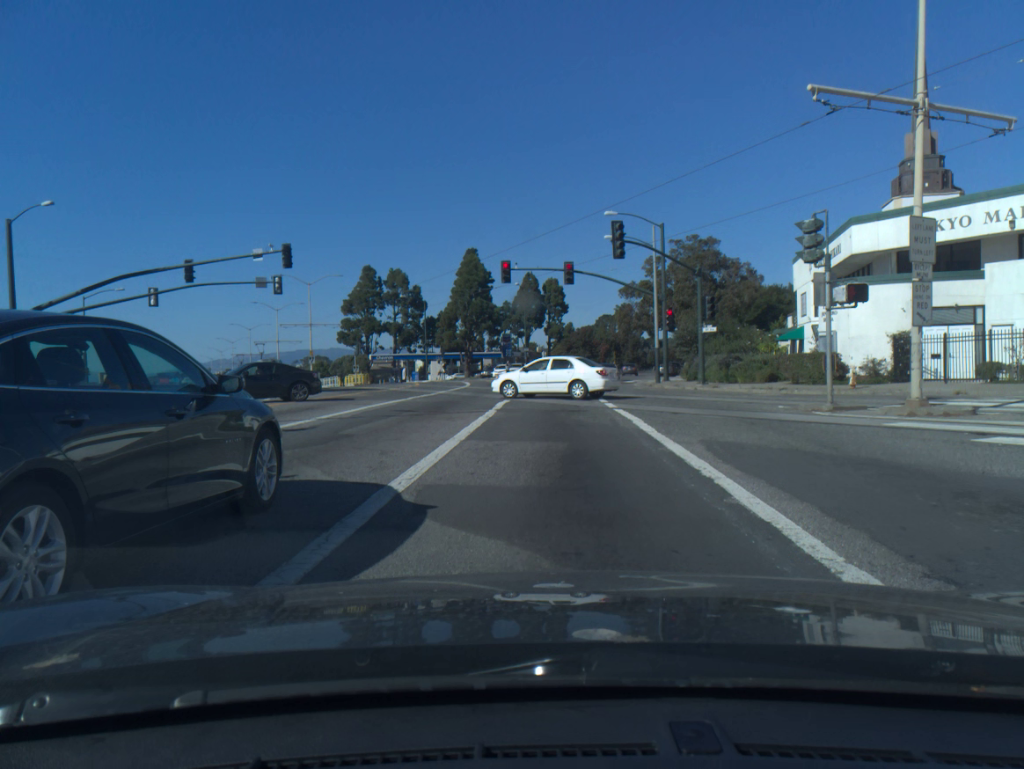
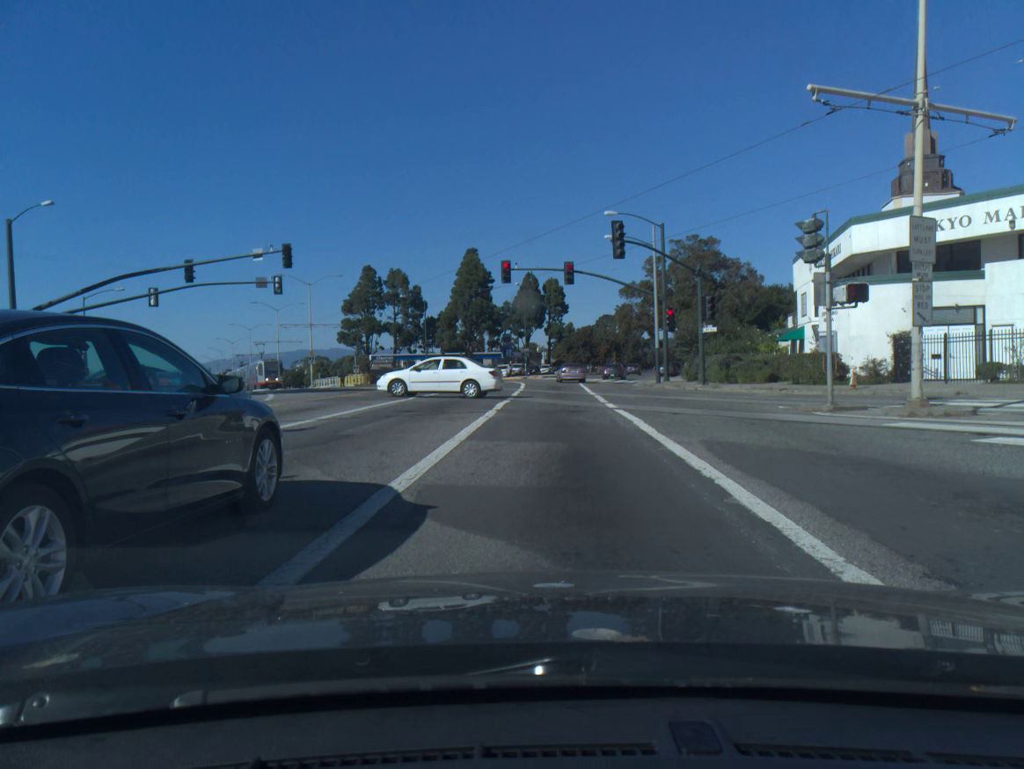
(0.0, 0.0) m; 0°
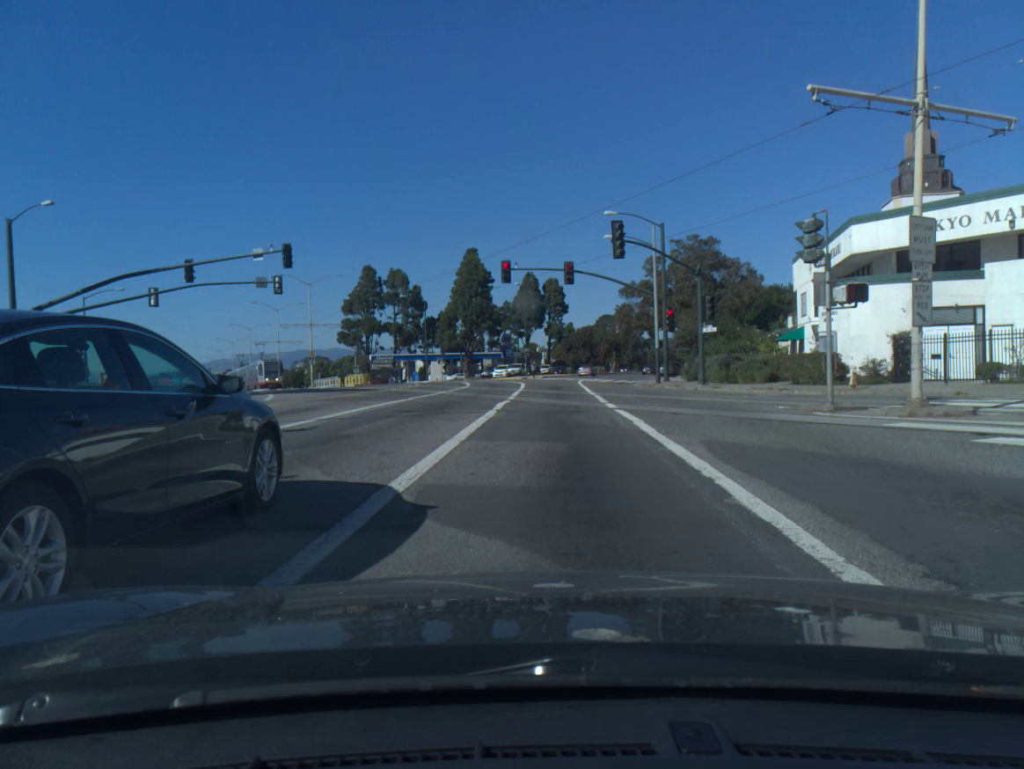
(0.0, 0.0) m; 0°
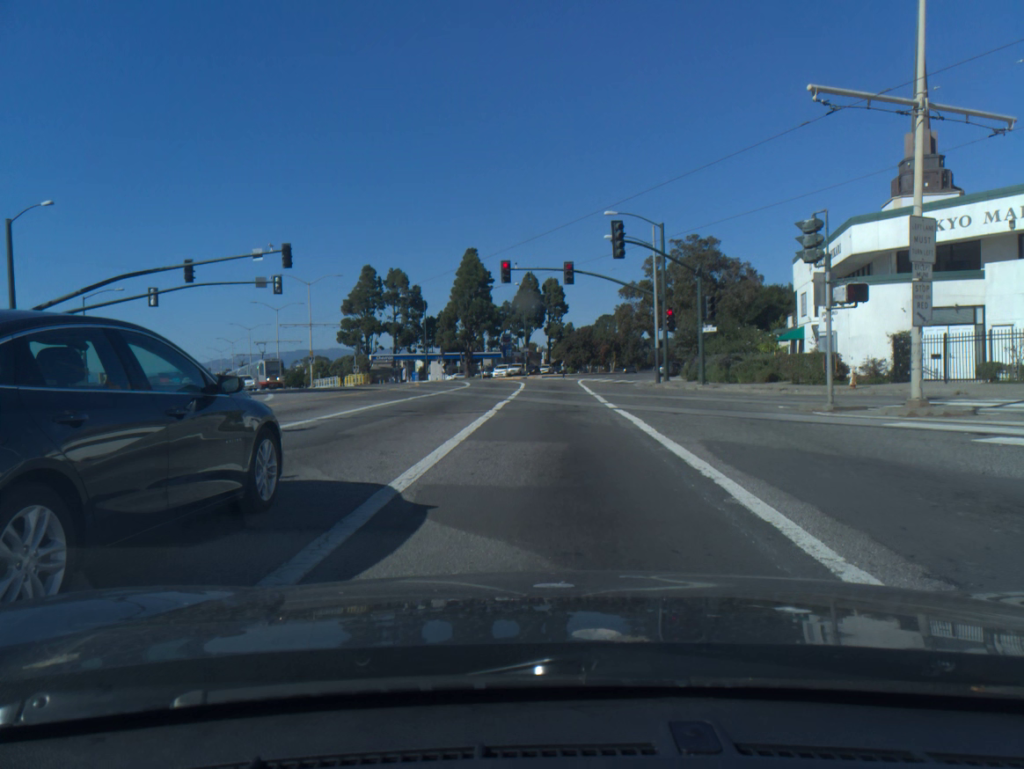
(0.0, 0.0) m; 0°
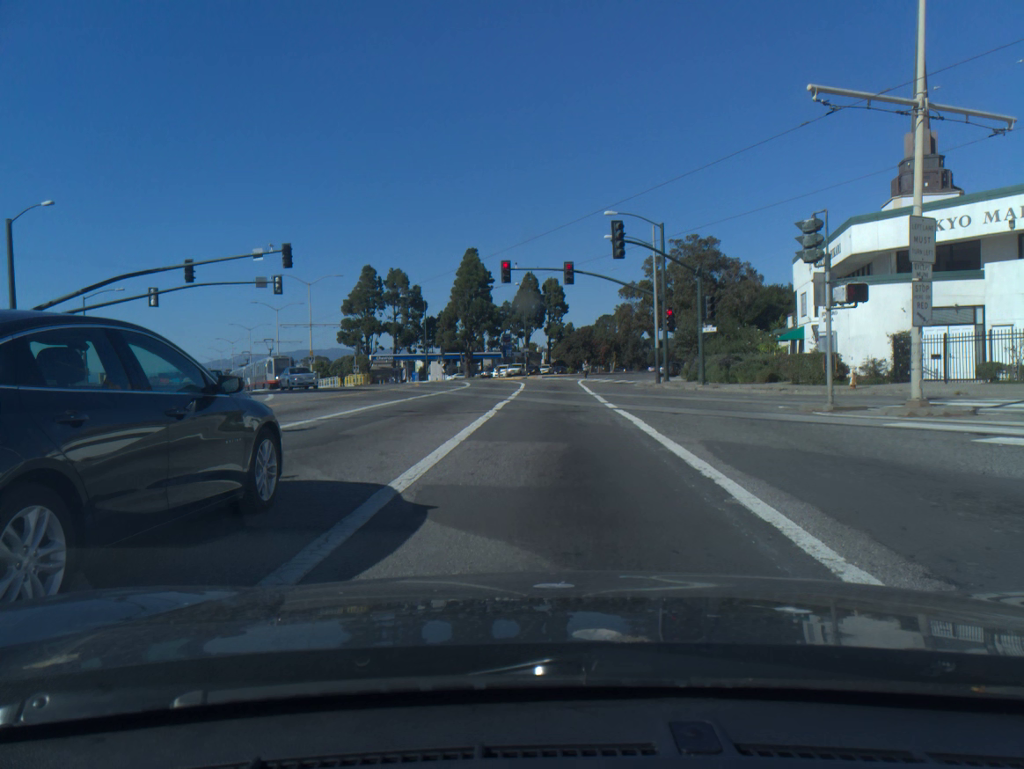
(0.0, 0.0) m; 0°
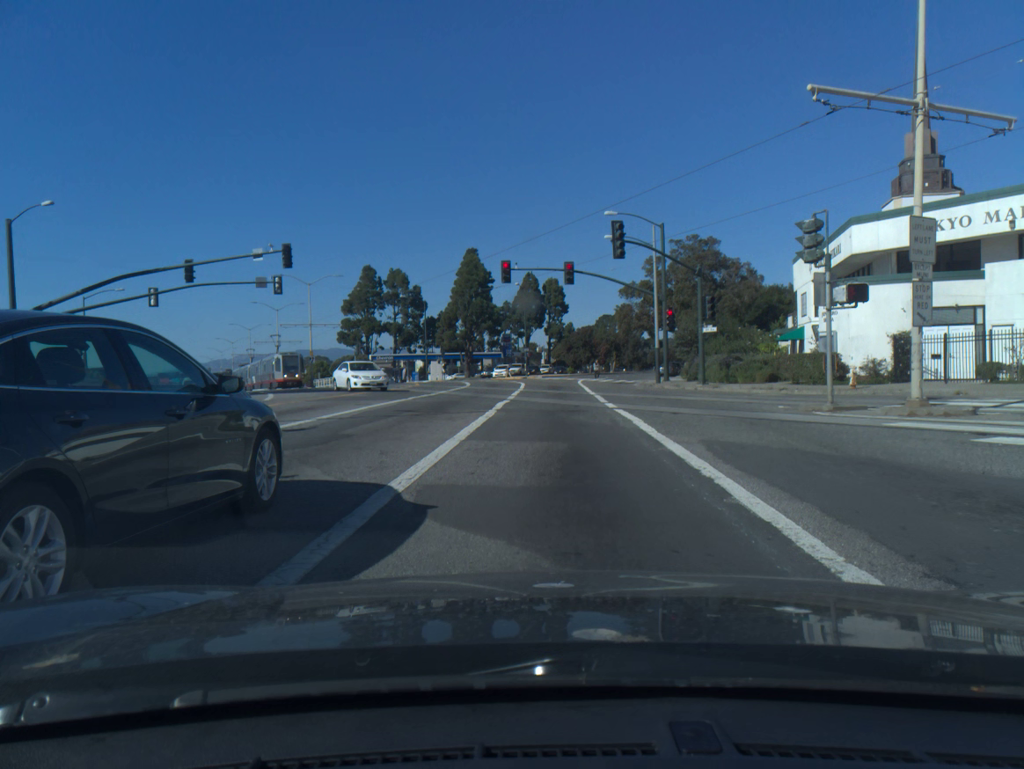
(0.0, 0.0) m; 0°
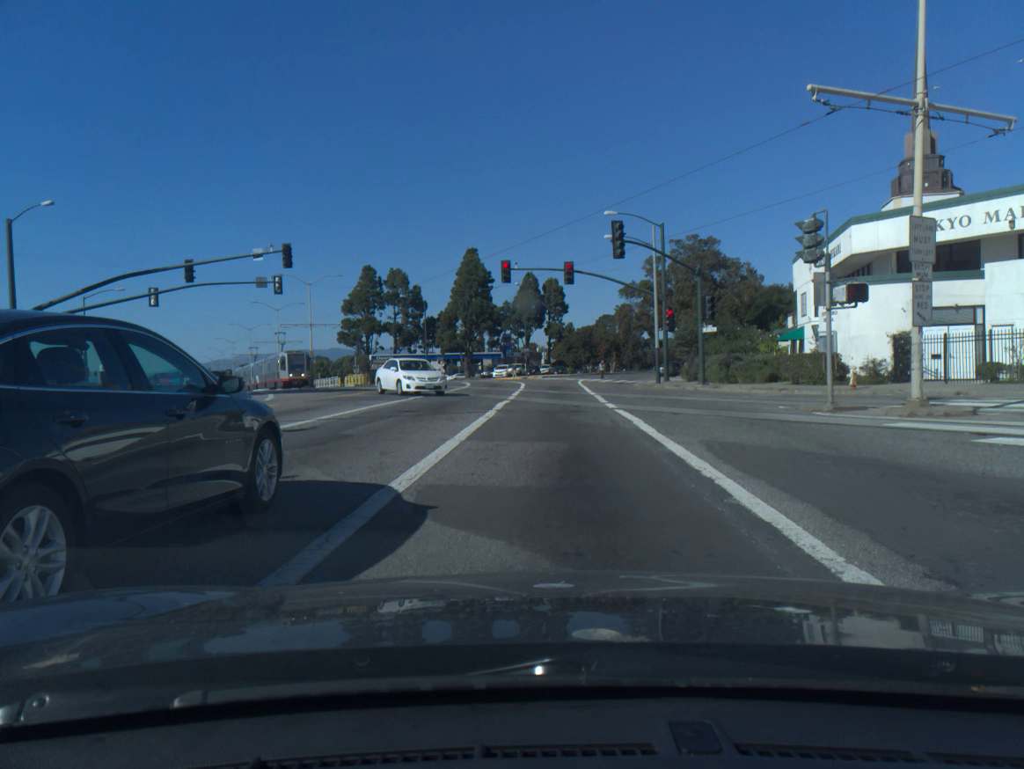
(0.0, 0.0) m; 0°
